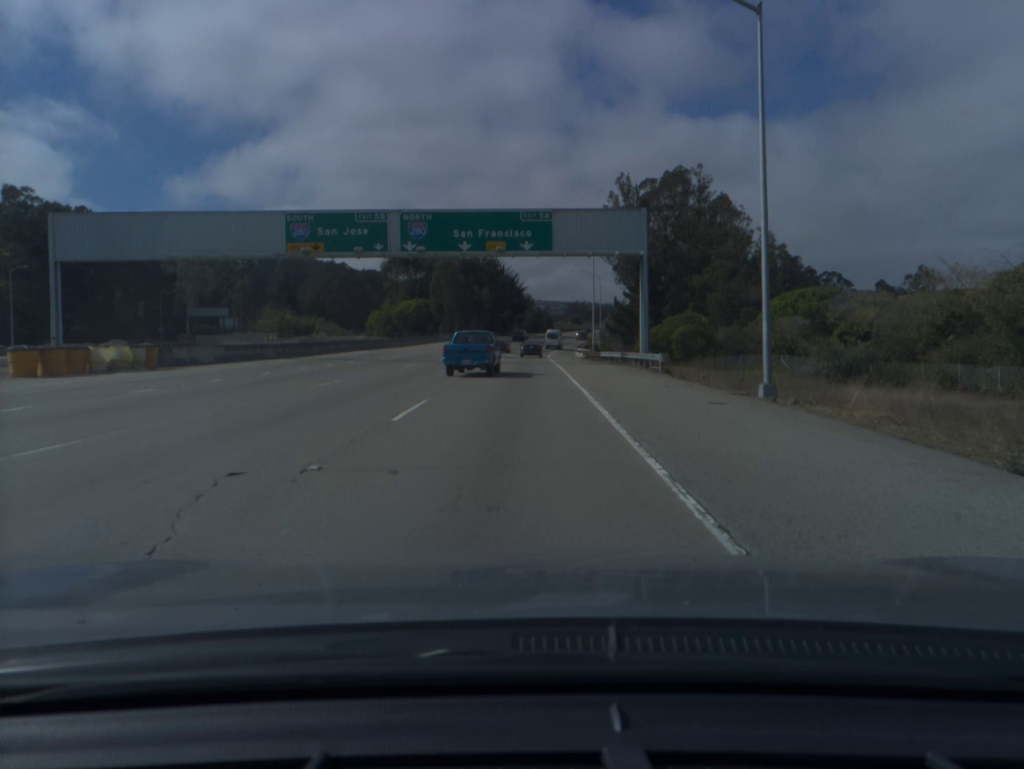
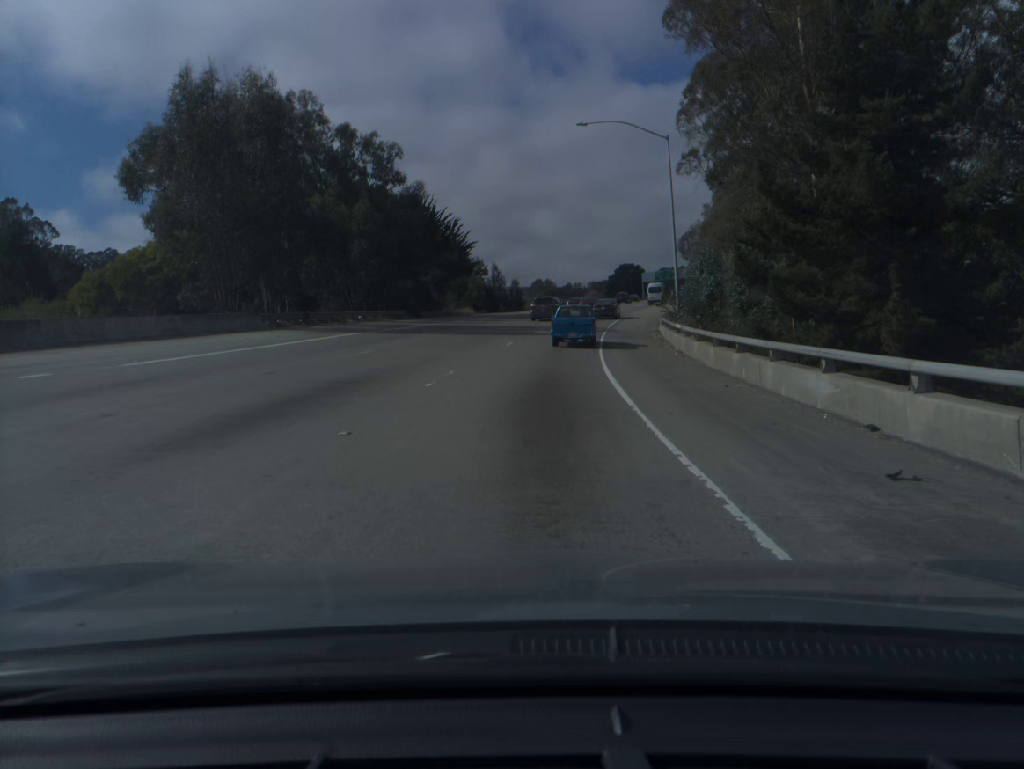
(+0.8, +85.3) m; +3°
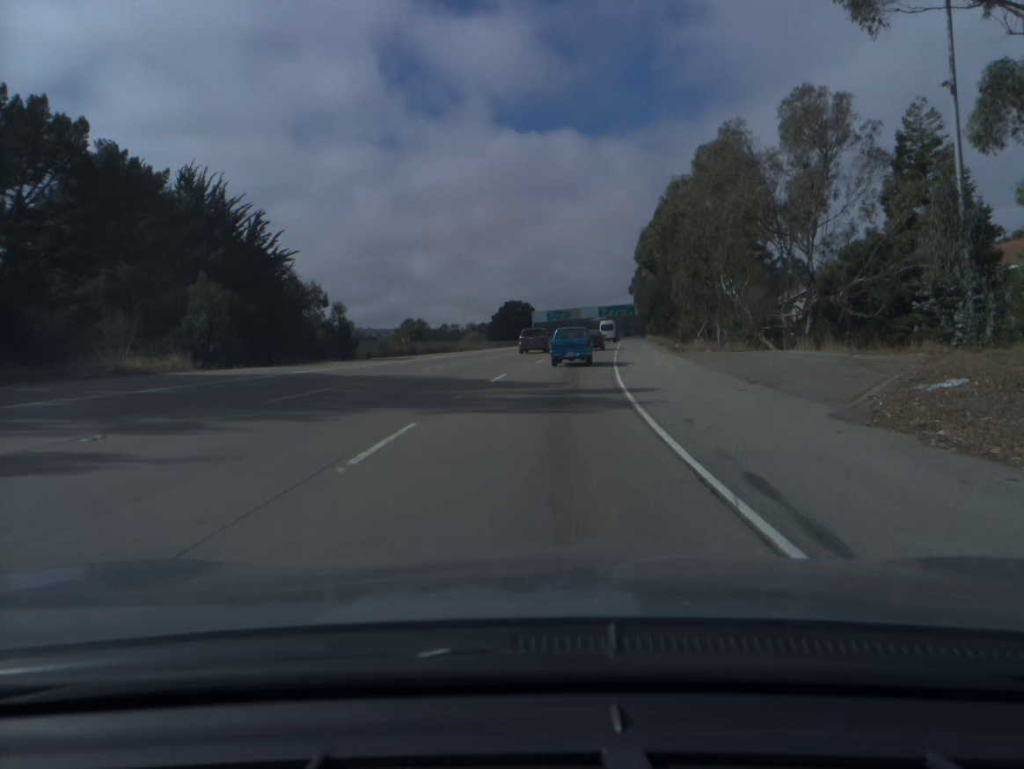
(+3.4, +49.1) m; +8°
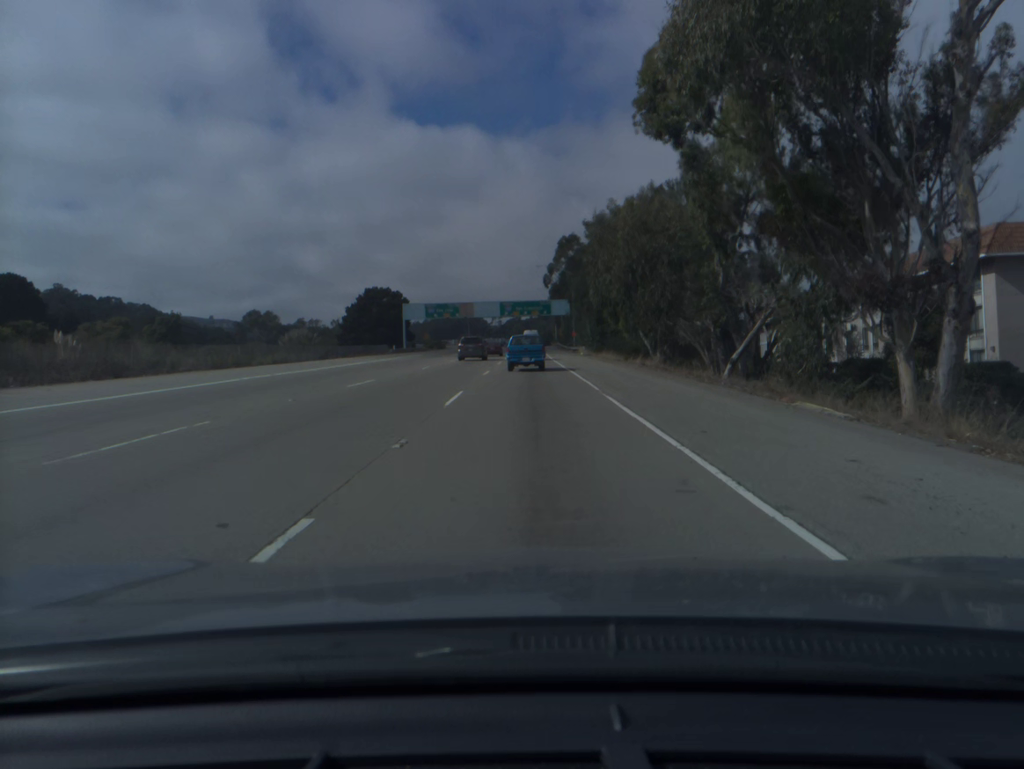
(+5.6, +63.5) m; +8°
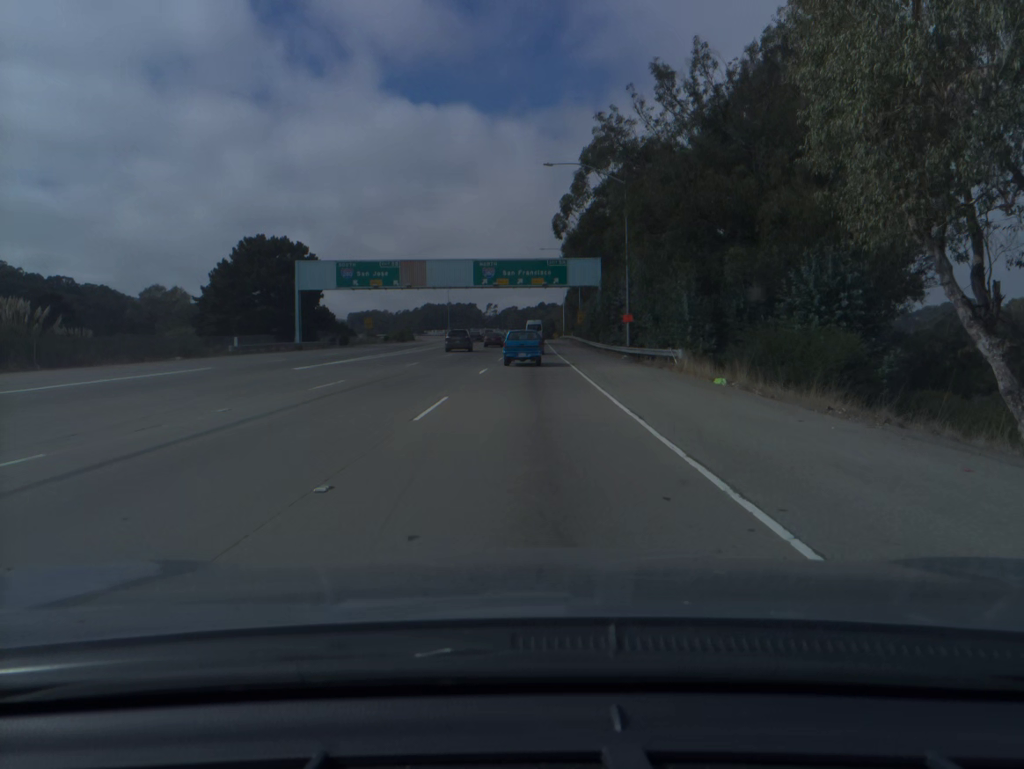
(+0.2, +61.6) m; 0°
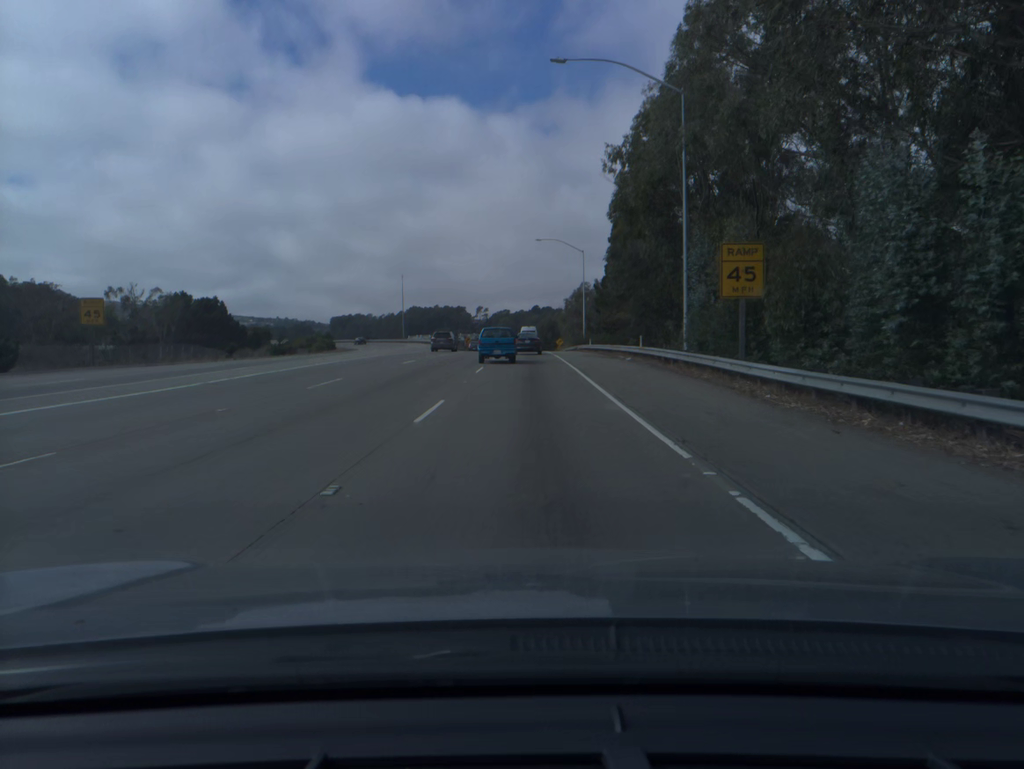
(+0.5, +72.6) m; 0°
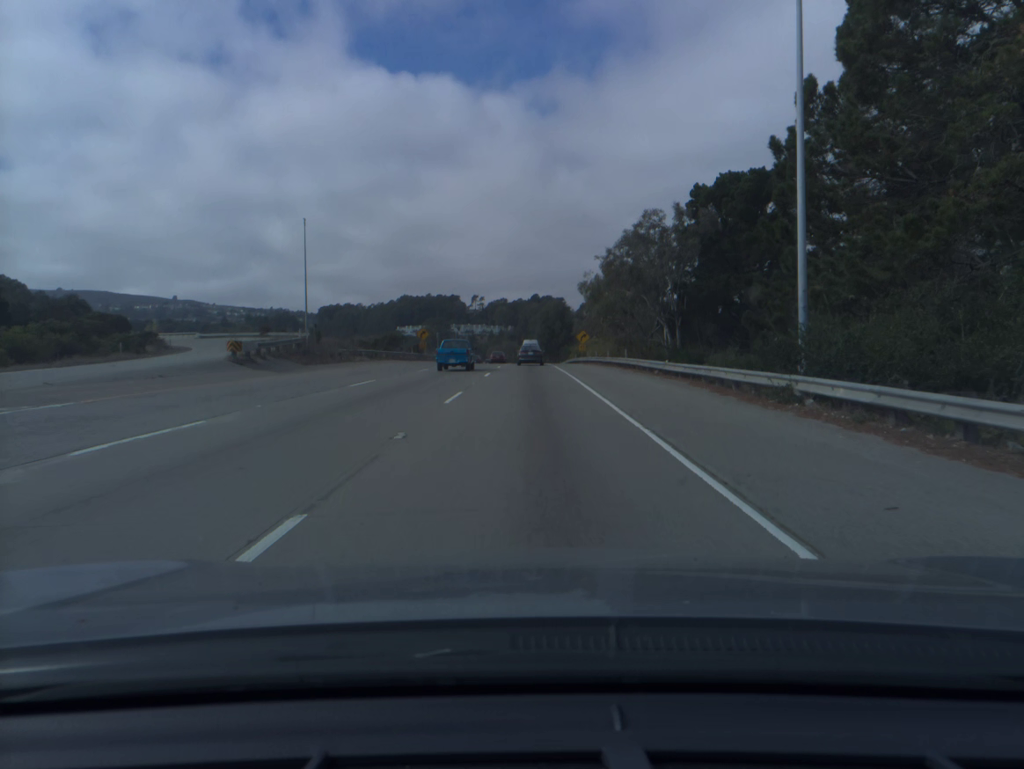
(0.0, +68.1) m; 0°
